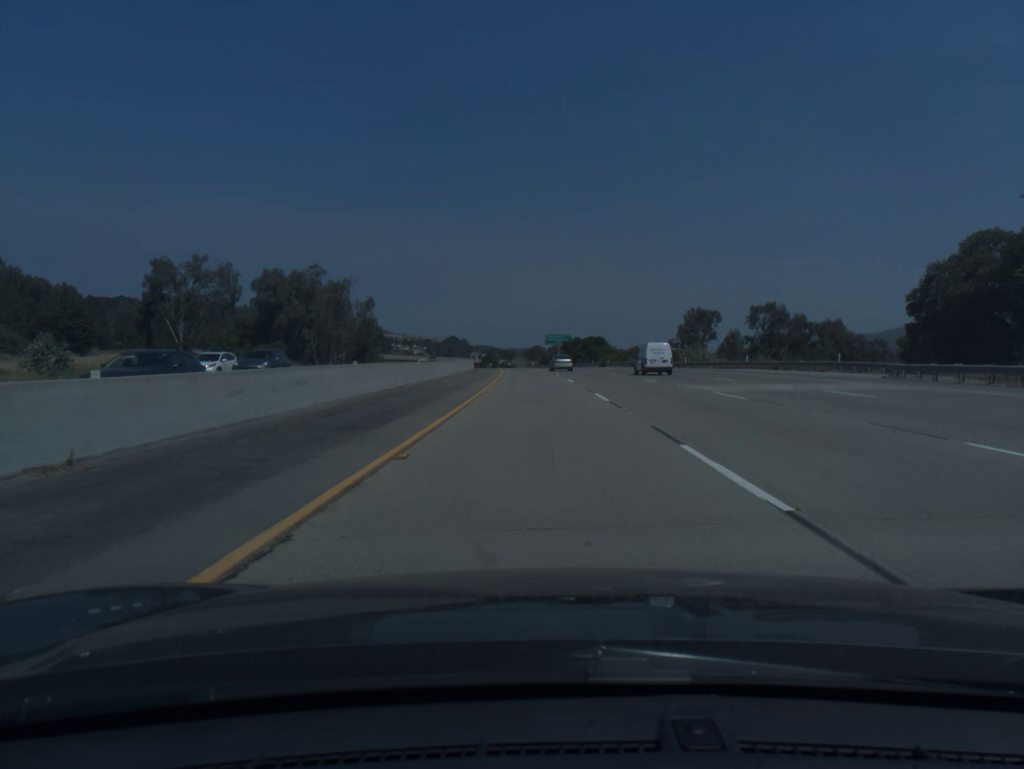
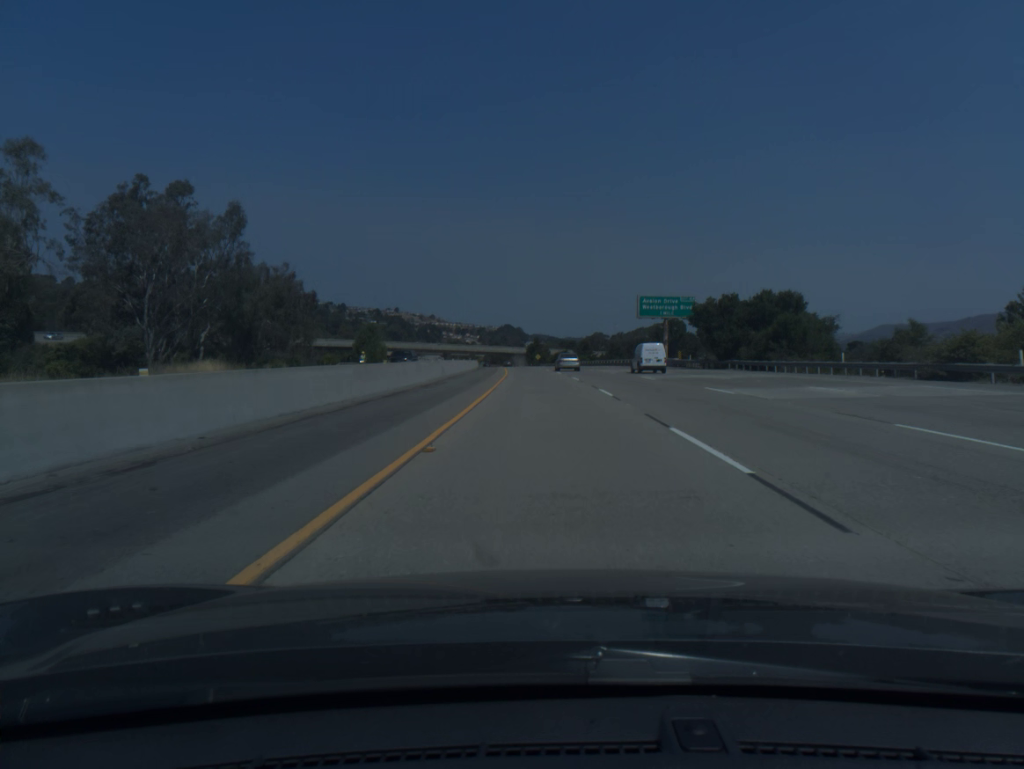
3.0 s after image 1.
(-3.9, +99.2) m; -4°
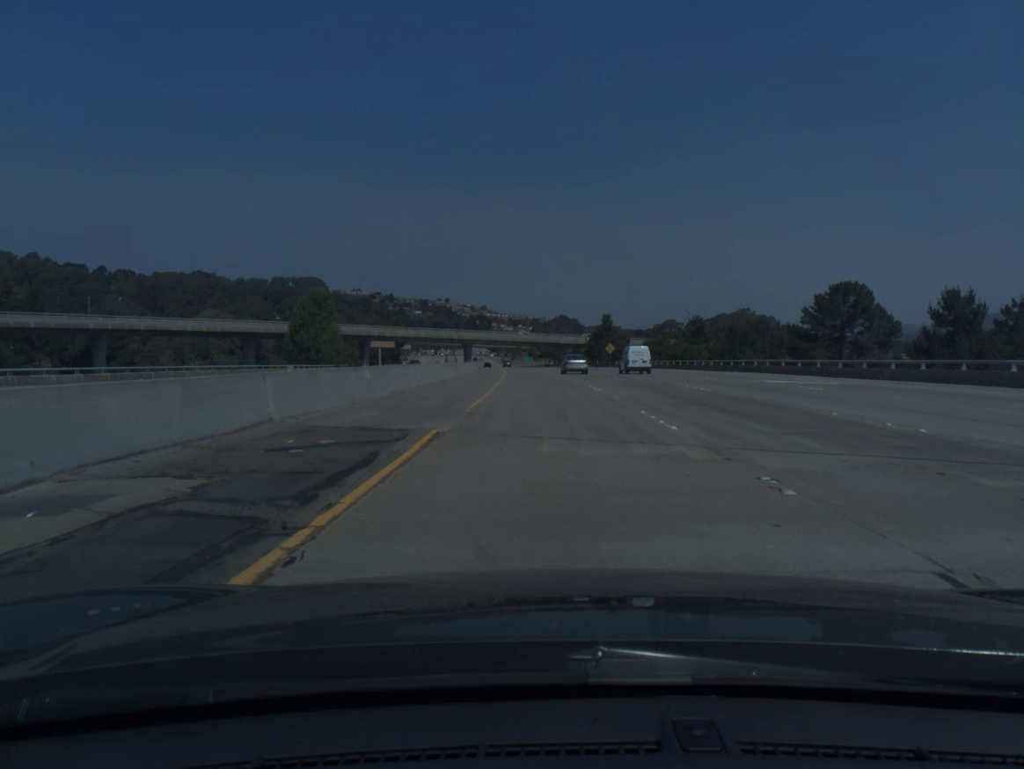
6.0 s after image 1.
(-3.4, +98.6) m; -4°
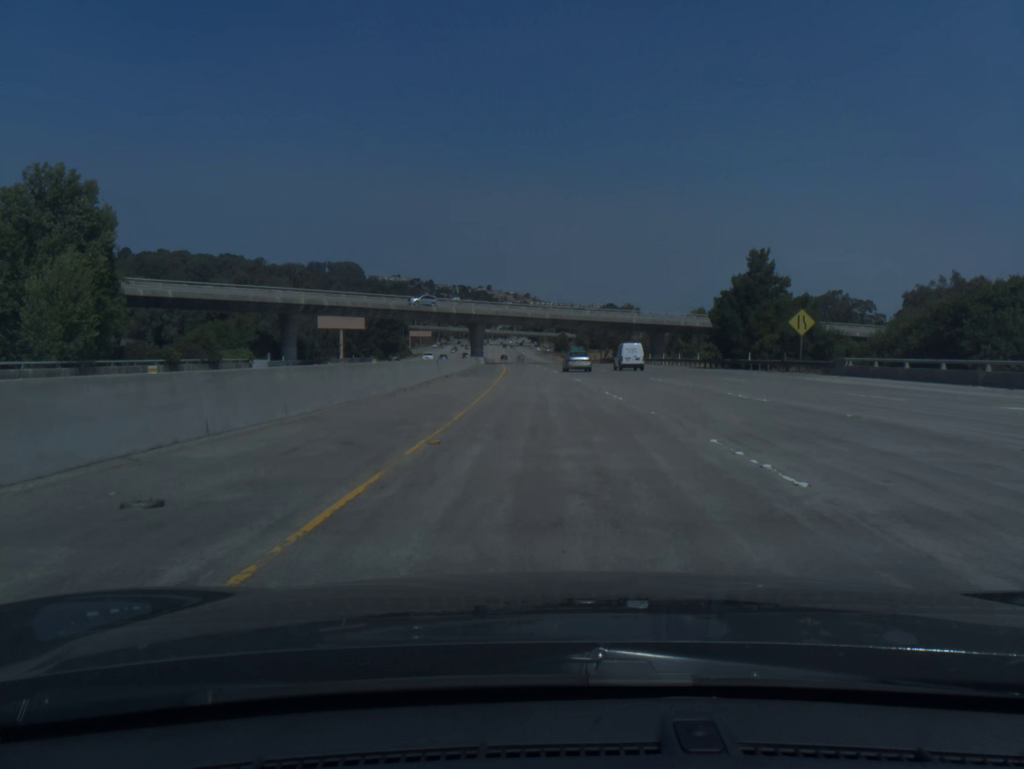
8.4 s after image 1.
(-2.2, +78.9) m; -3°
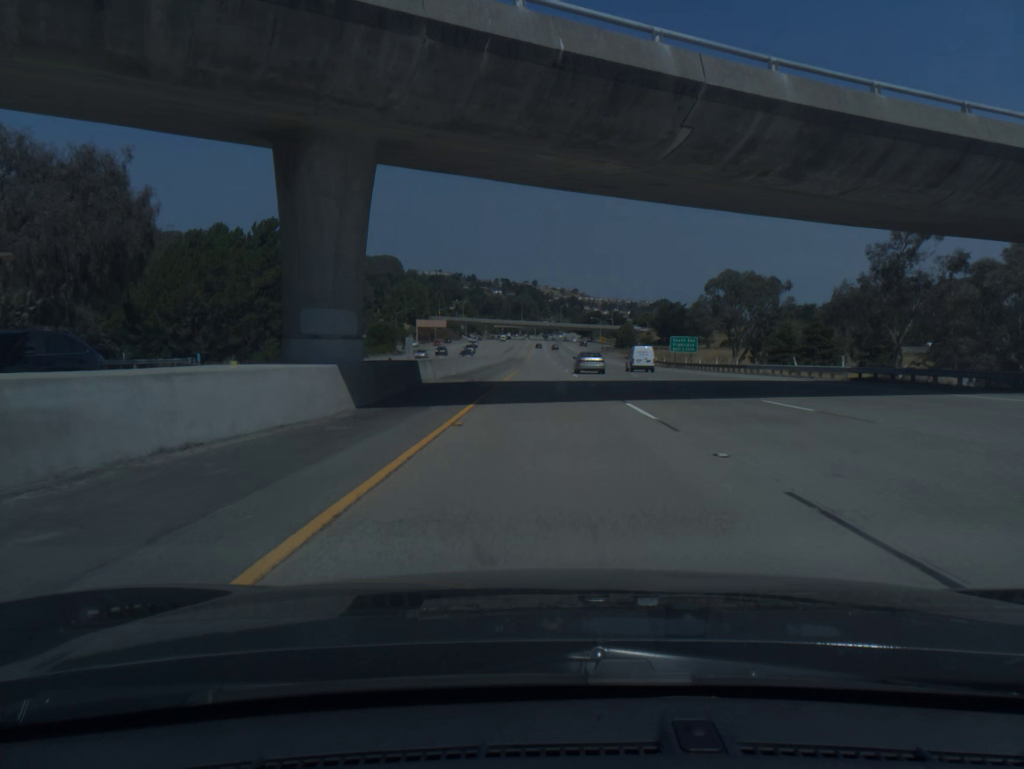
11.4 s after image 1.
(-3.5, +99.0) m; -3°
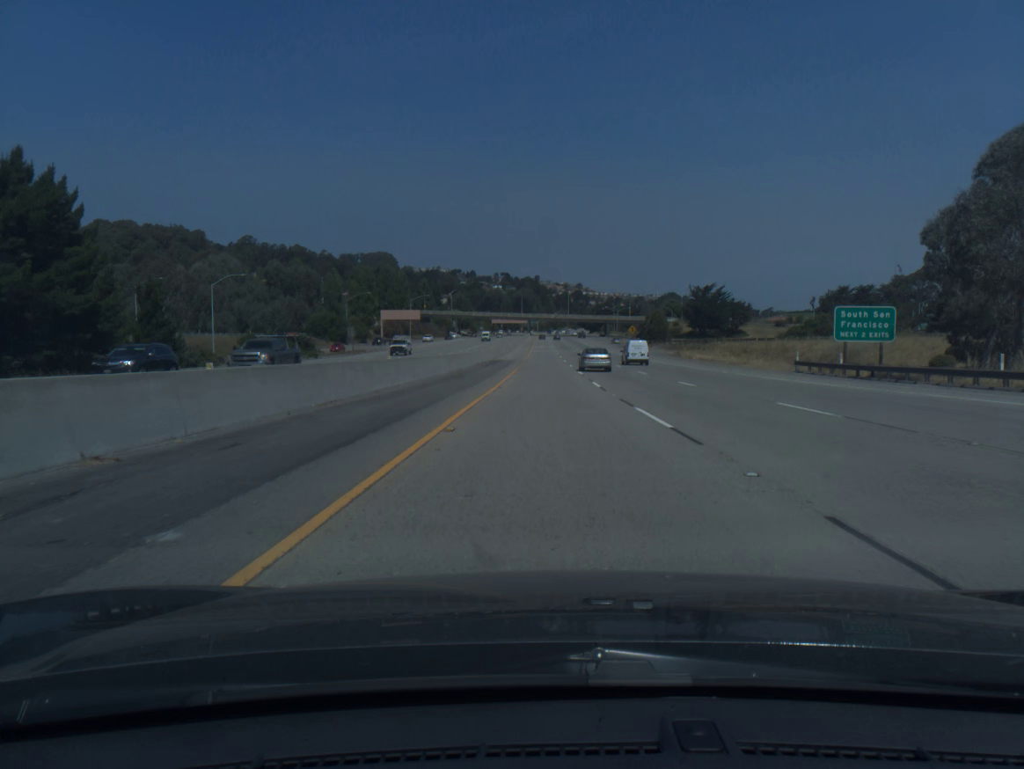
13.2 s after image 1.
(-0.2, +59.6) m; 0°
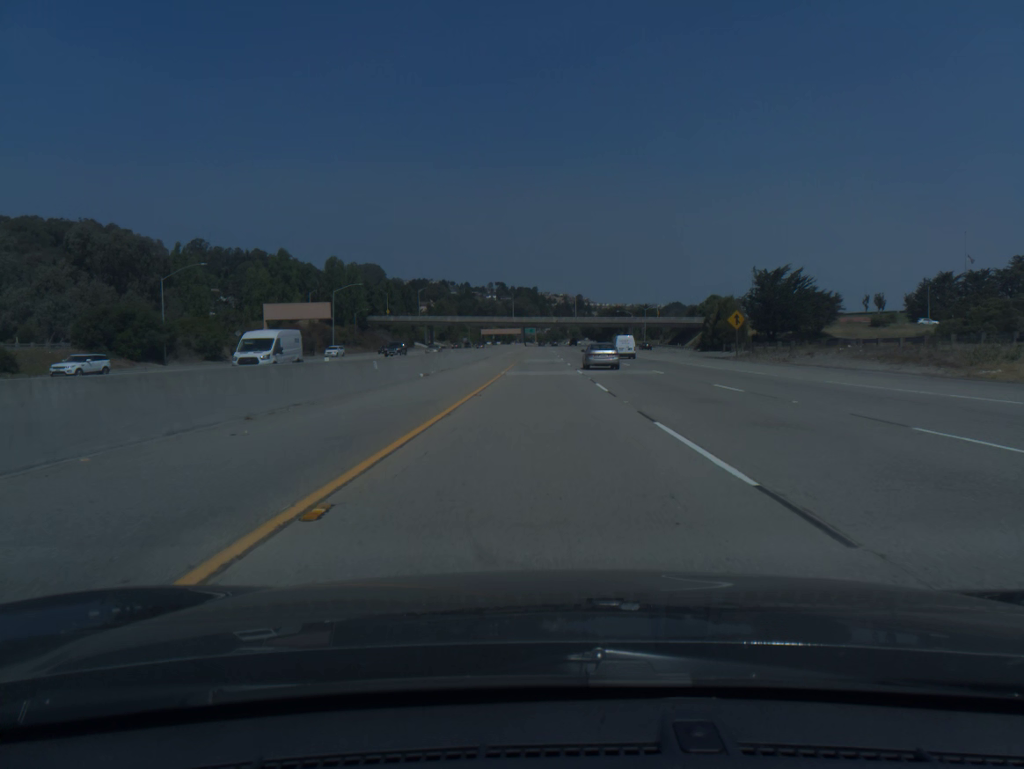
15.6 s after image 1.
(+0.1, +79.4) m; 0°
